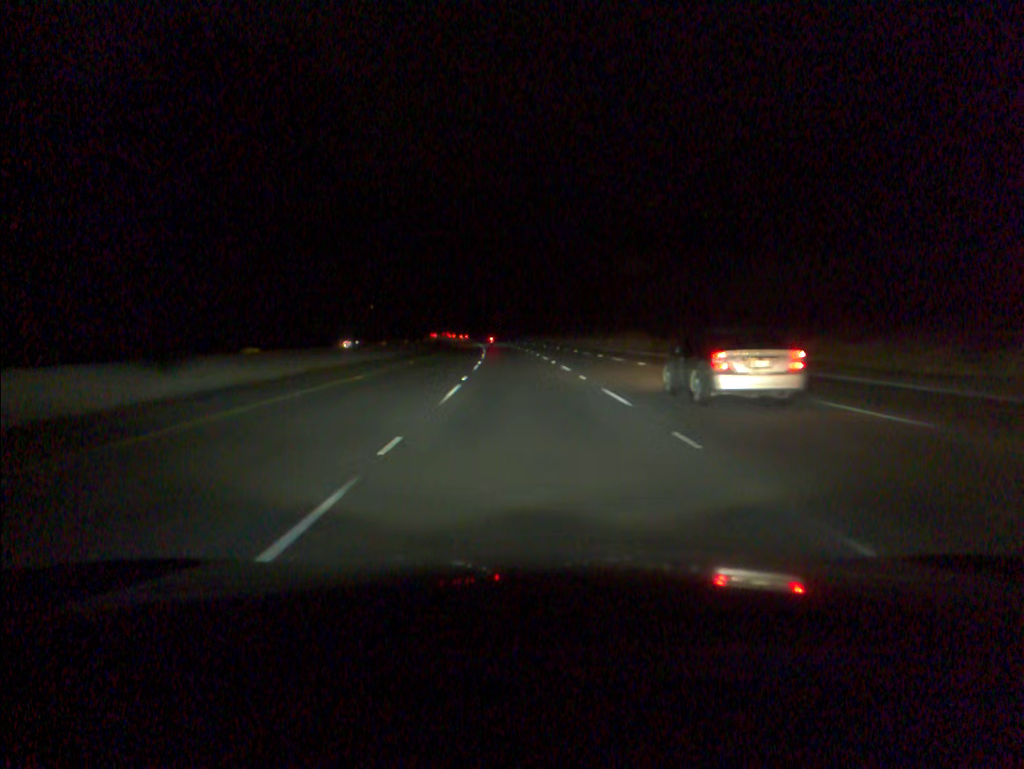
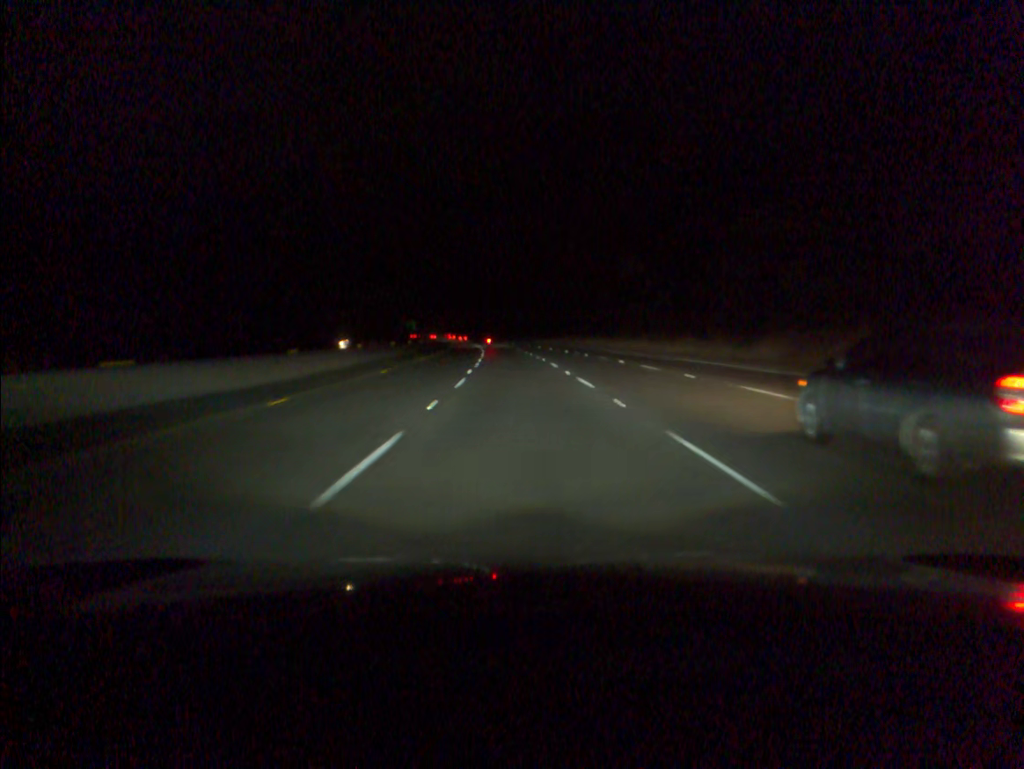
(-0.9, +52.7) m; -2°
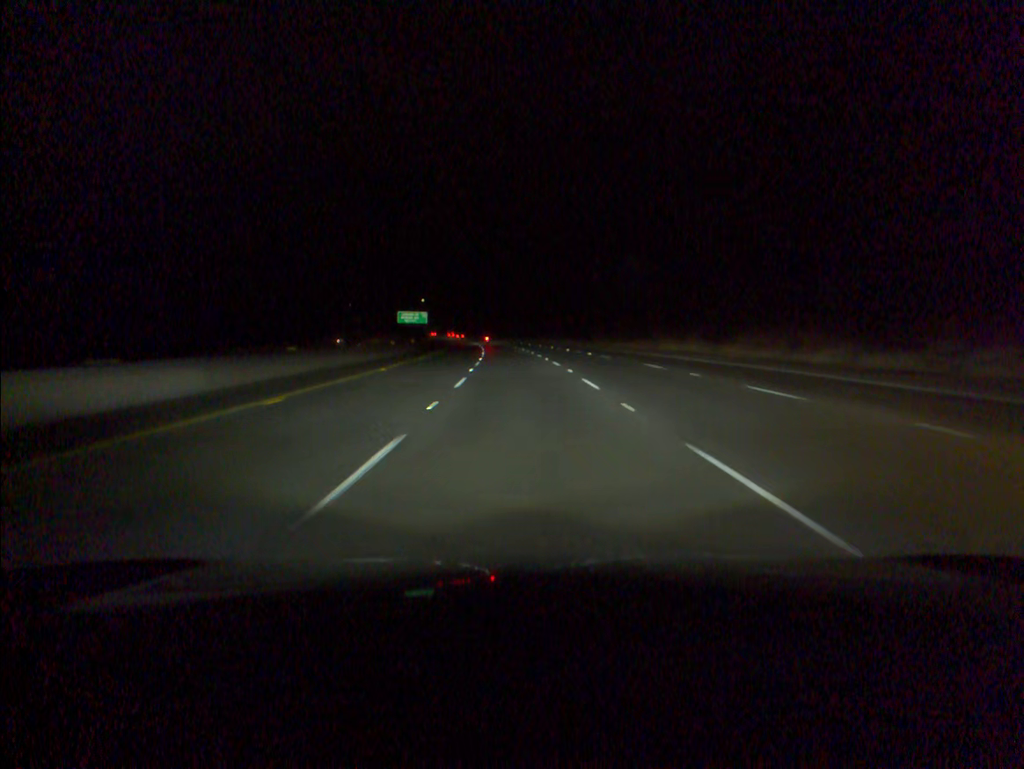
(-2.8, +87.9) m; -4°
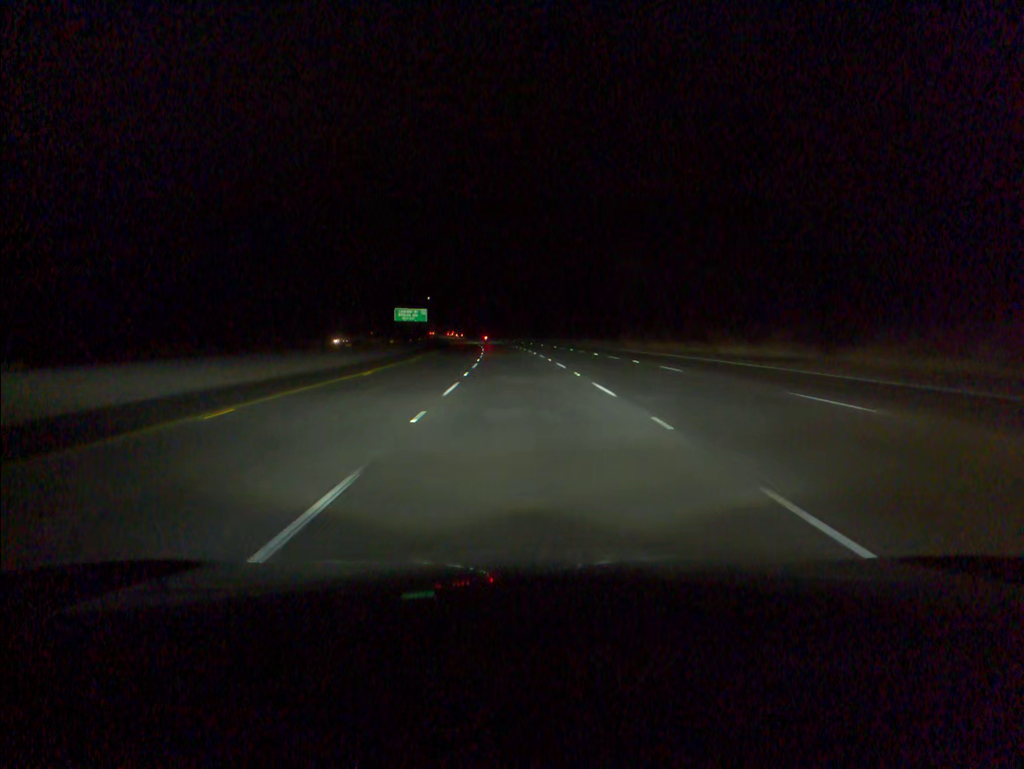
(-0.1, +17.5) m; -1°
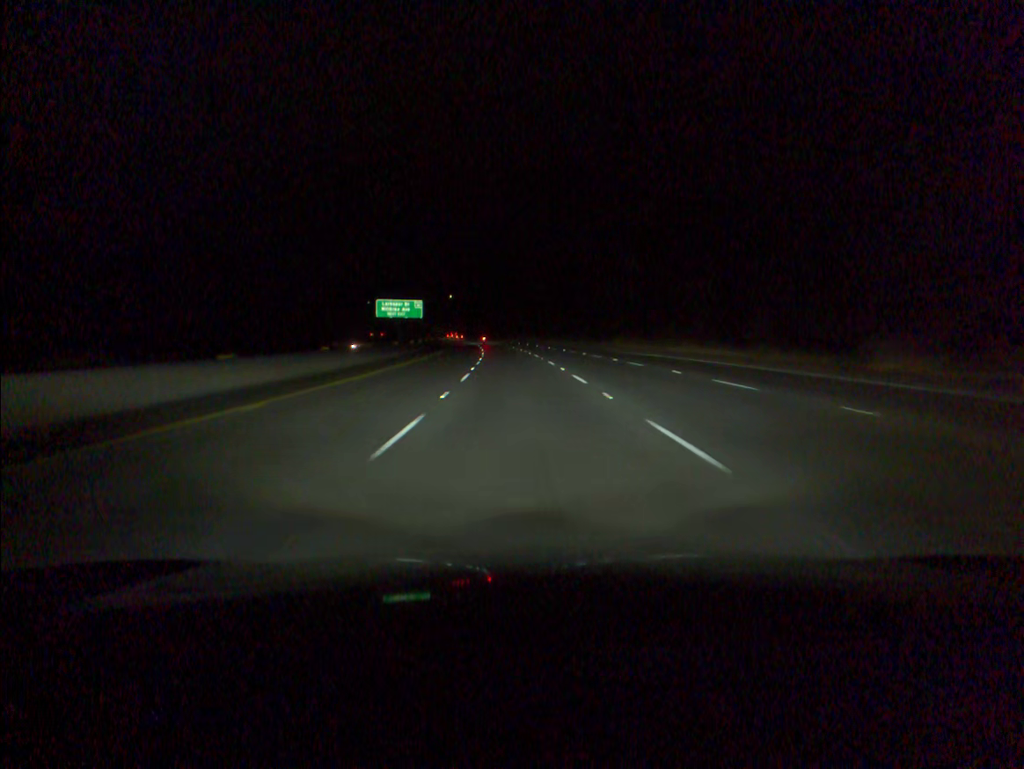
(-1.0, +52.4) m; -2°
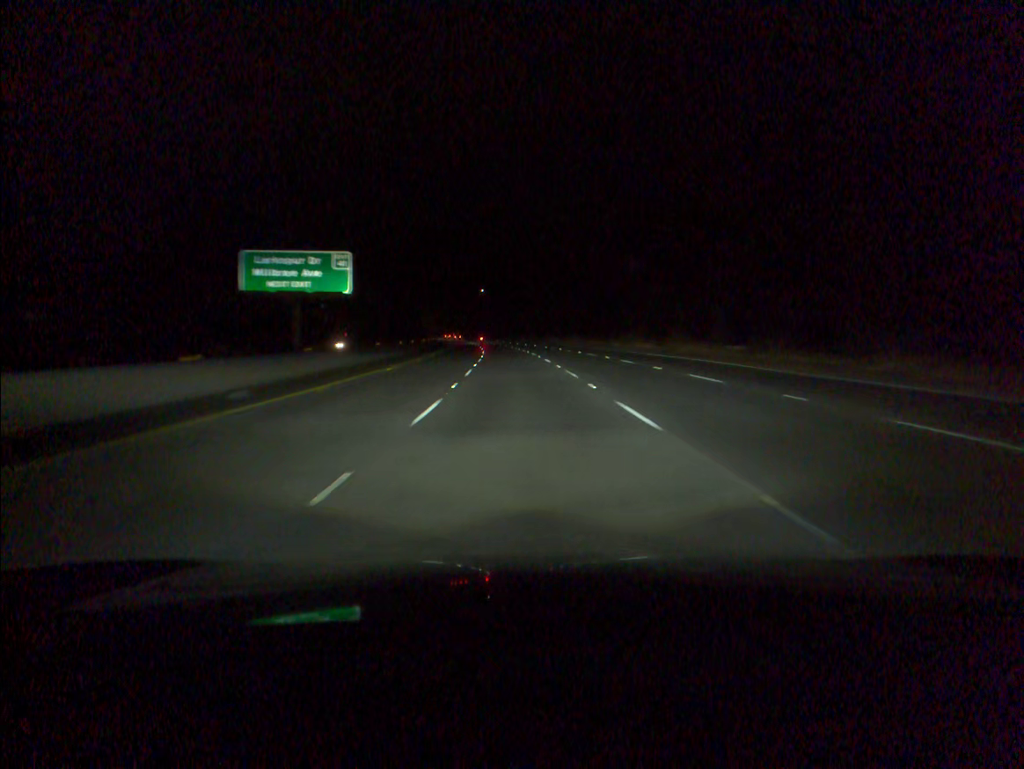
(-1.8, +69.5) m; -3°
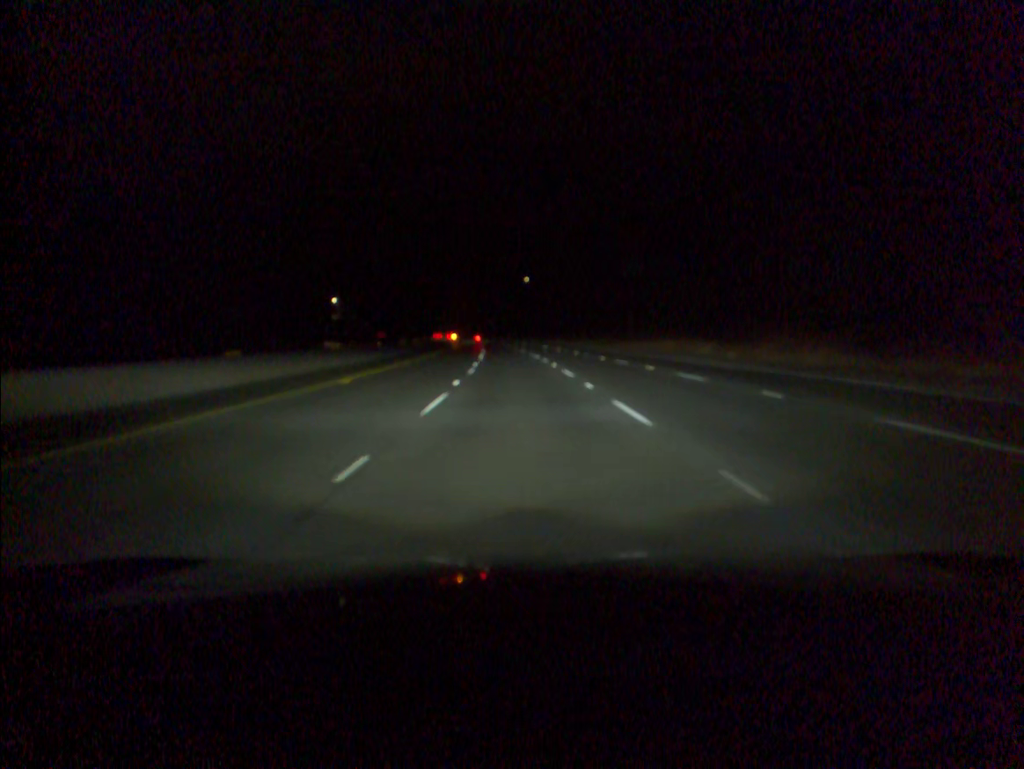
(-2.8, +86.8) m; -4°
